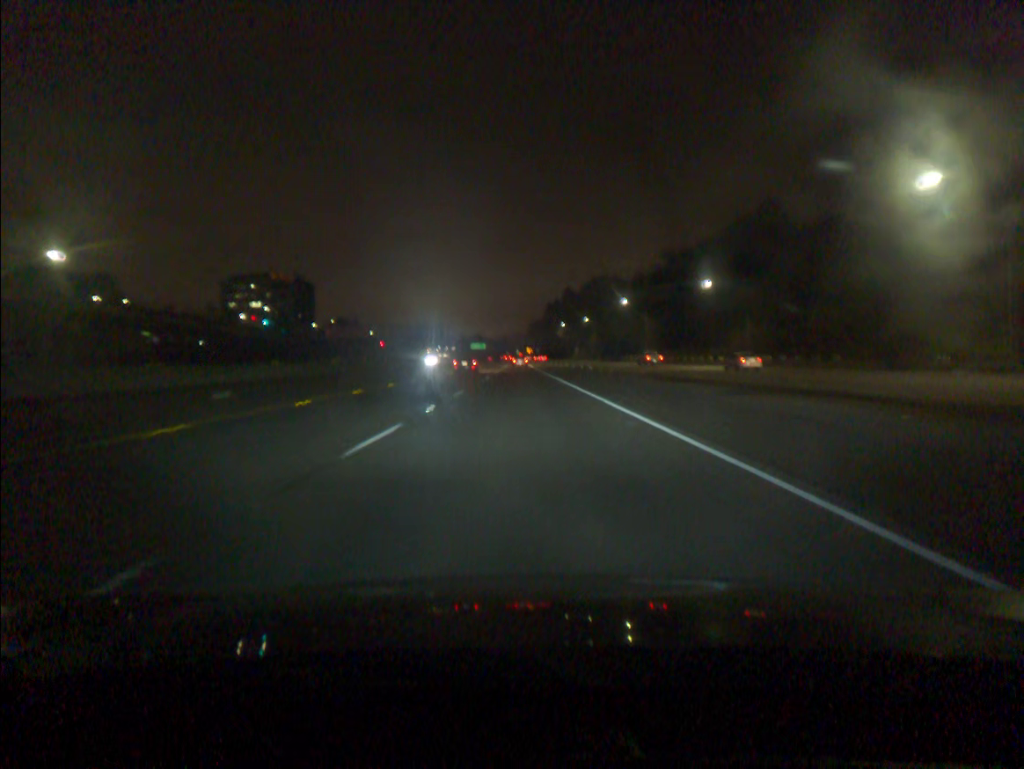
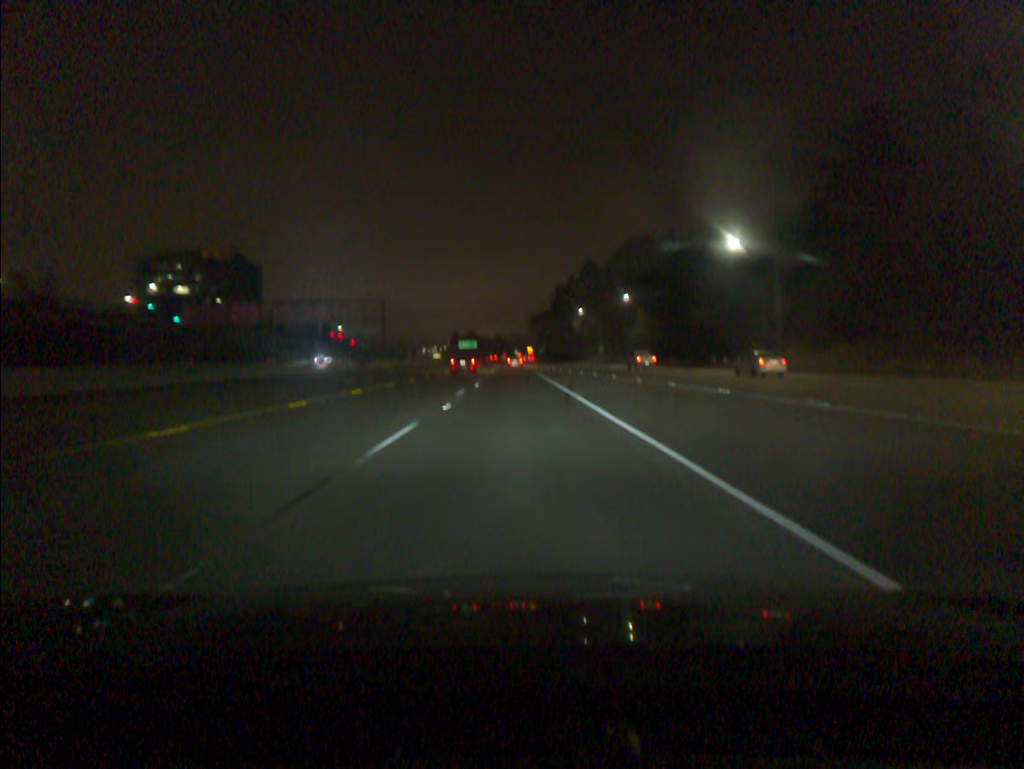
(-0.1, +73.6) m; 0°
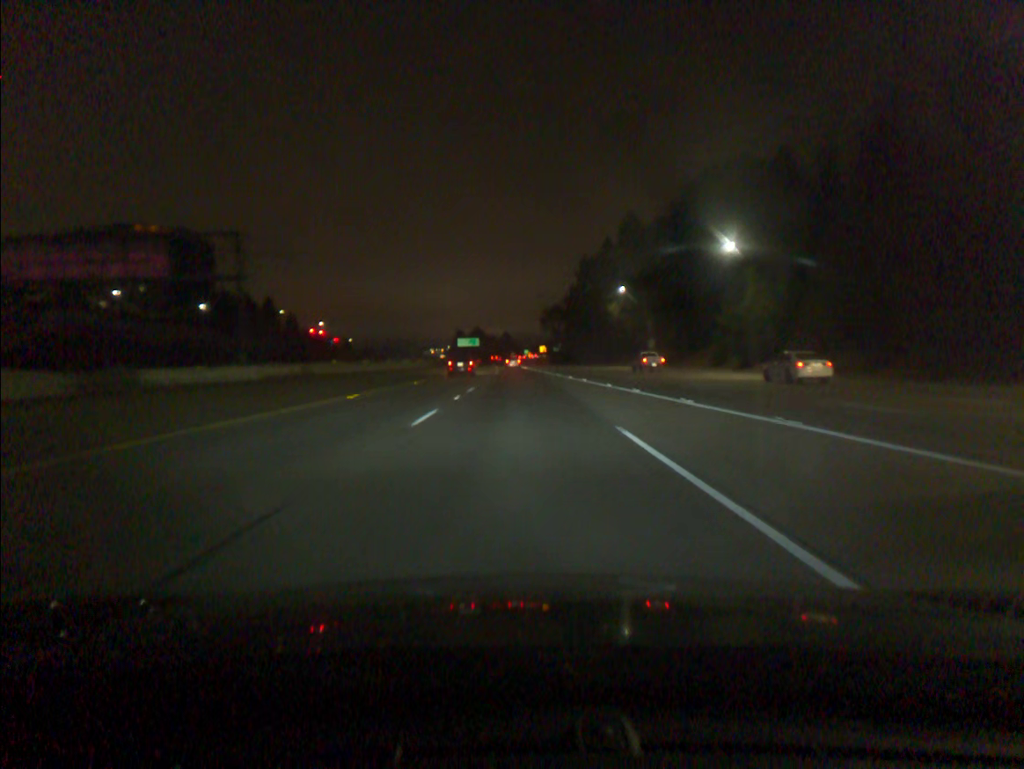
(-0.3, +54.9) m; -1°
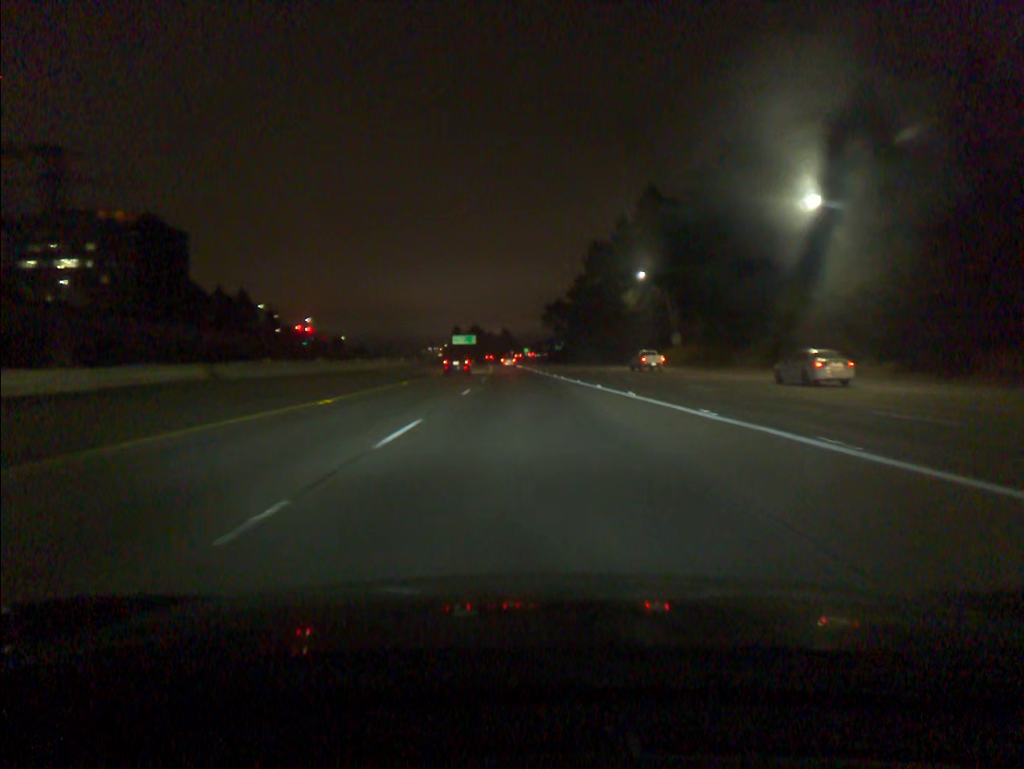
(0.0, +18.3) m; 0°
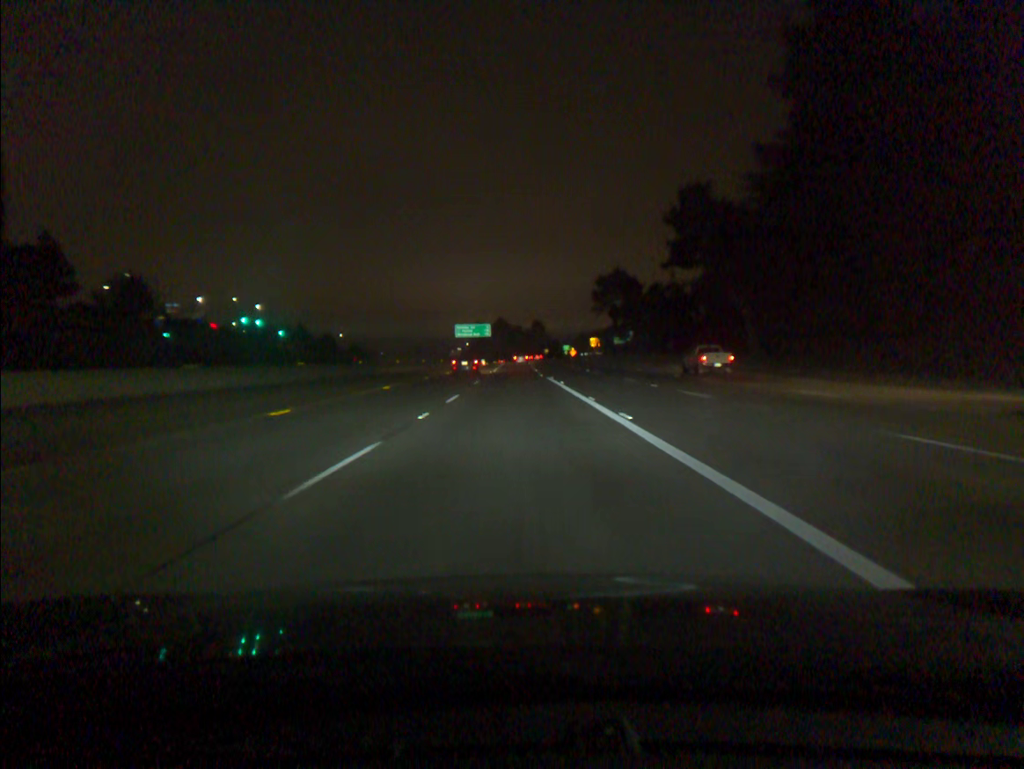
(-1.1, +91.4) m; -2°
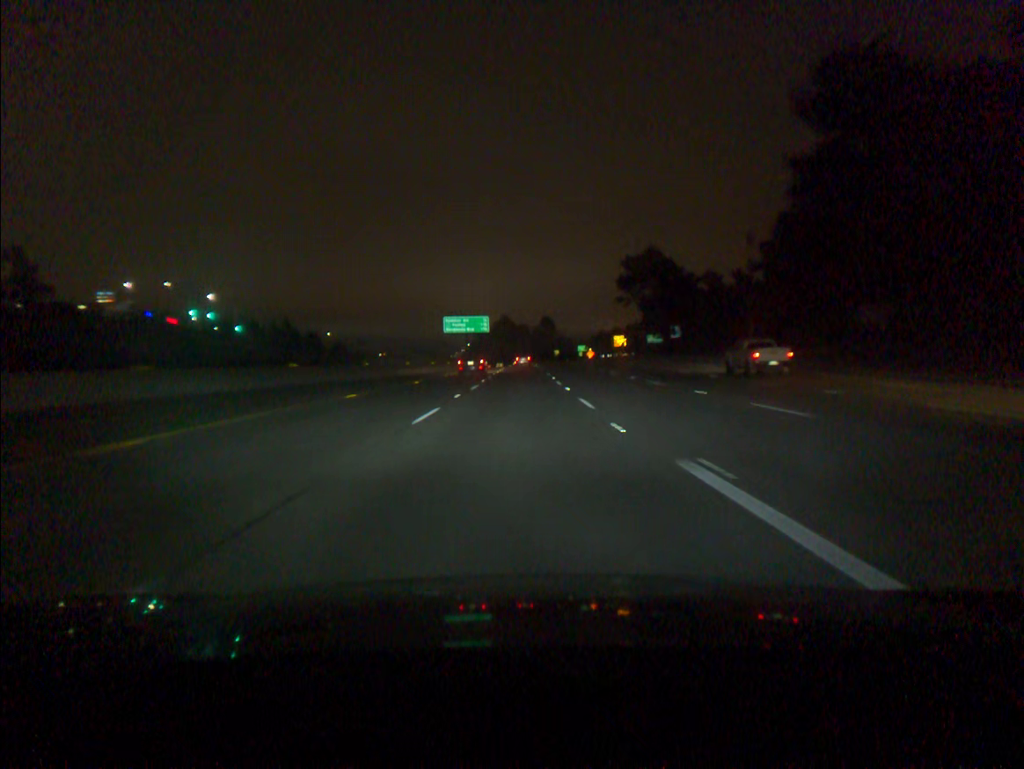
(-0.2, +36.5) m; 0°
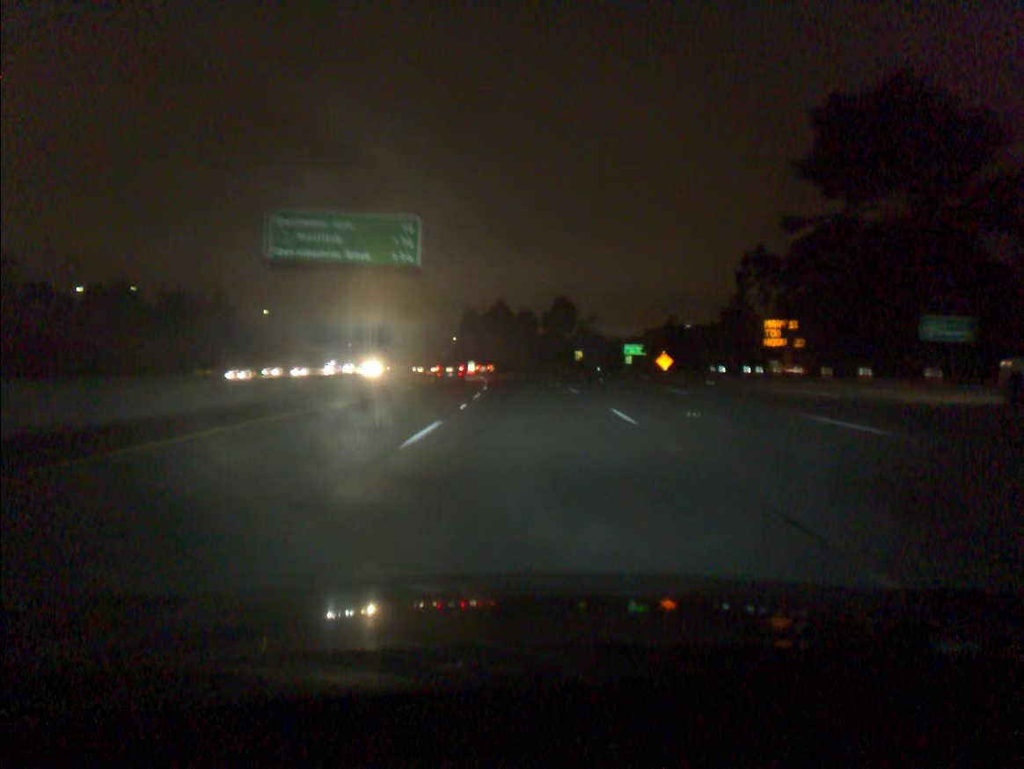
(0.0, +91.2) m; 0°
